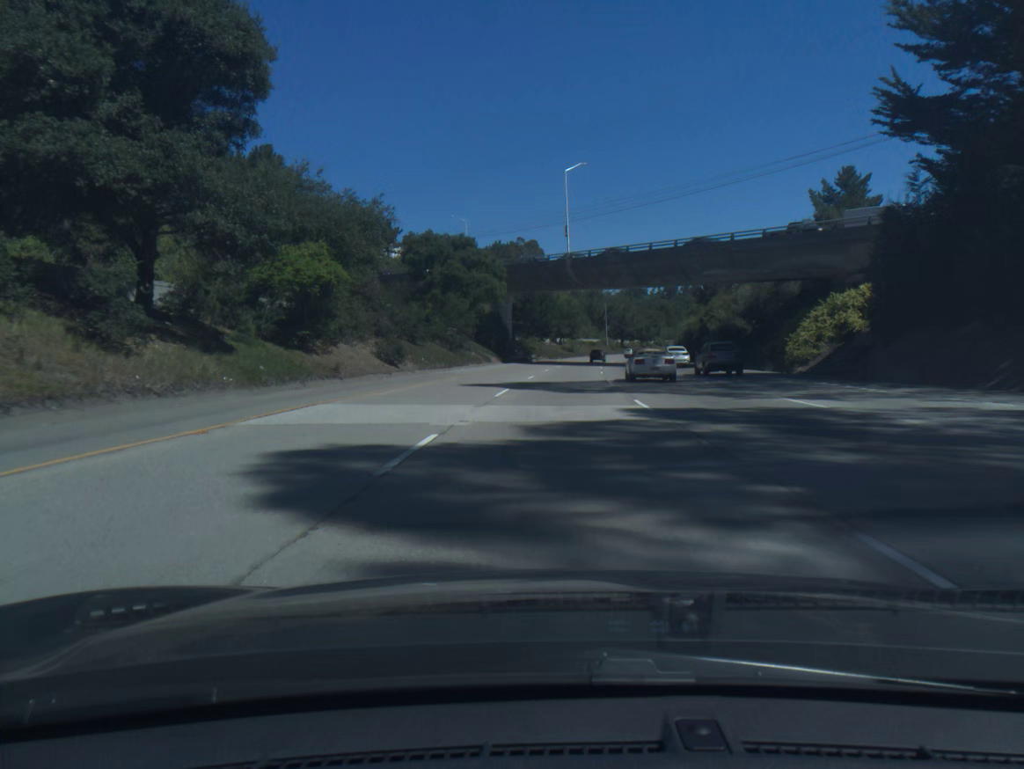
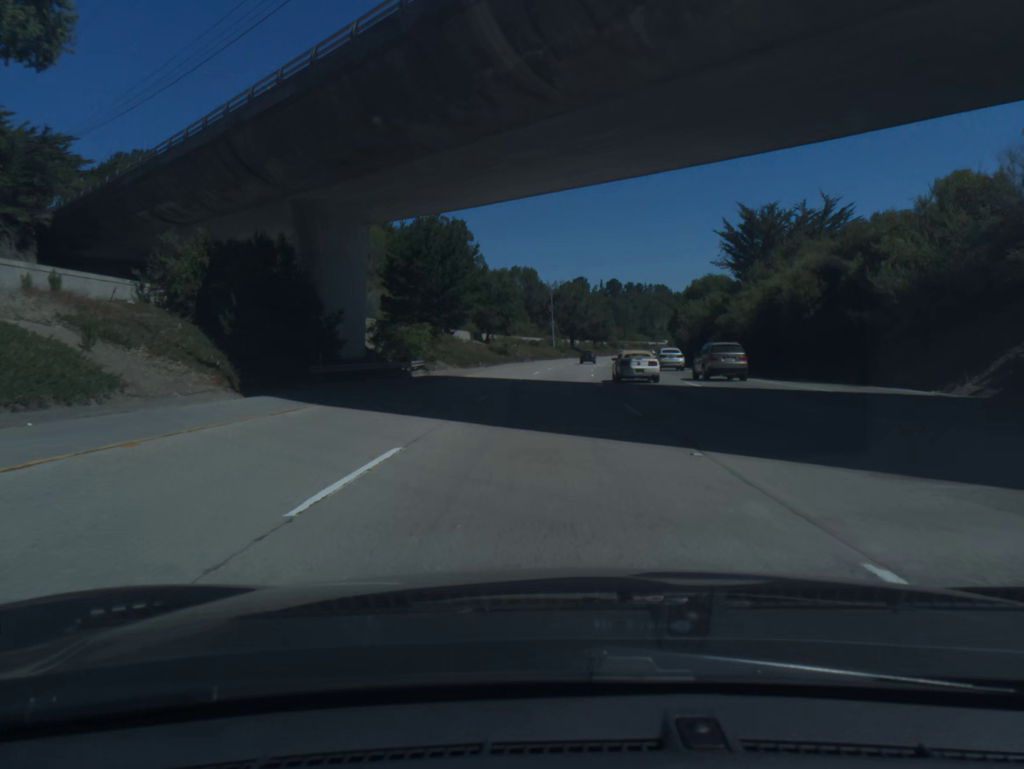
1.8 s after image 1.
(+2.5, +59.5) m; +5°
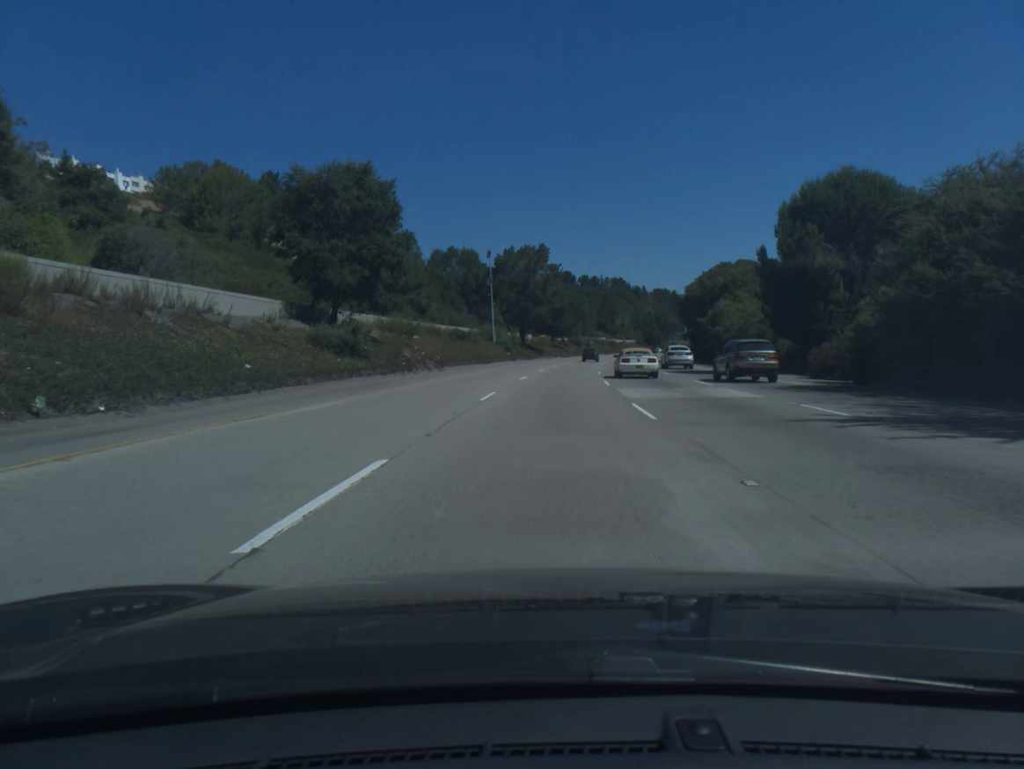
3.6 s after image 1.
(+1.8, +59.6) m; +4°
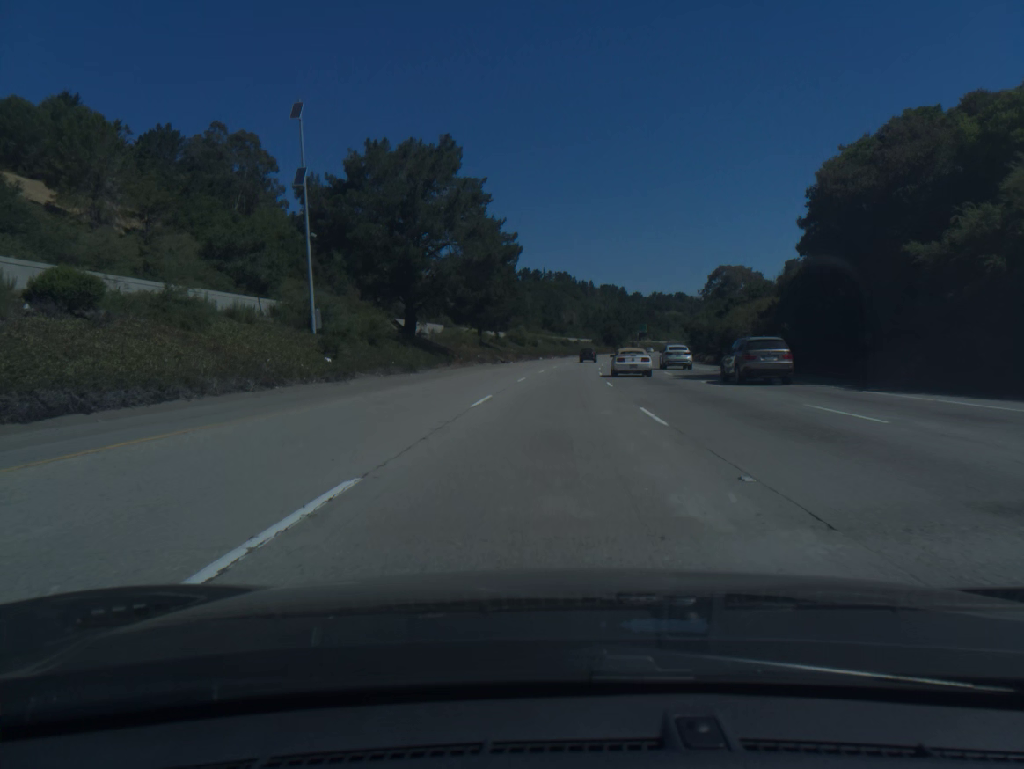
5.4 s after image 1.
(+2.3, +59.5) m; +4°
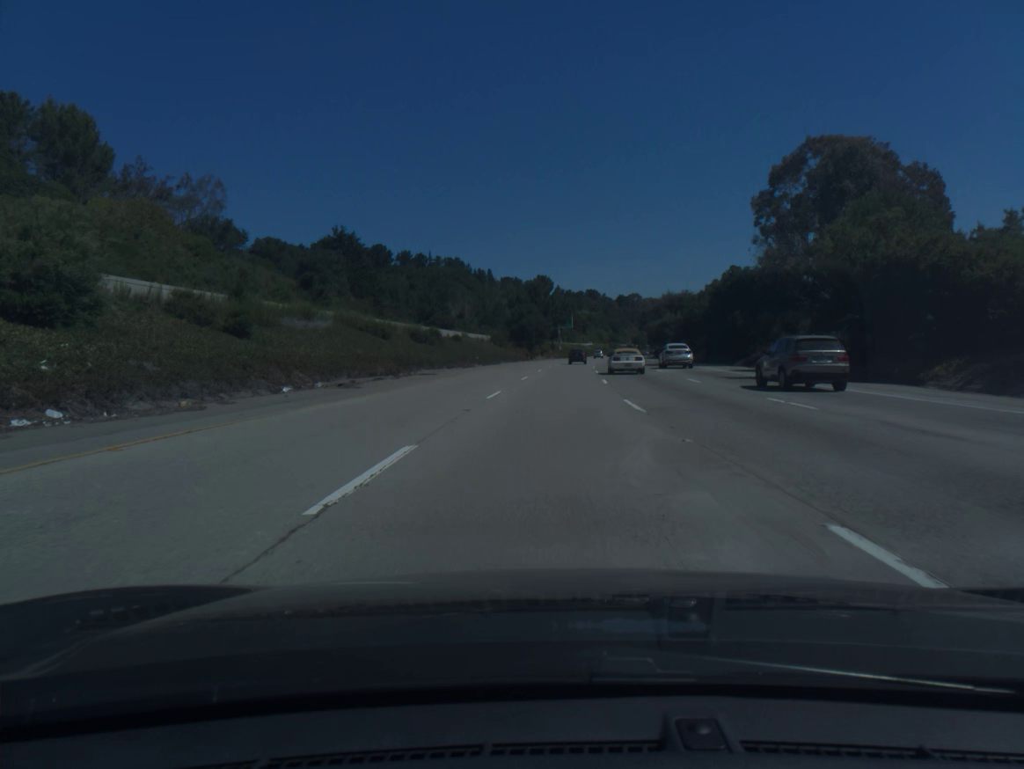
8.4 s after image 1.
(+6.1, +99.1) m; +7°
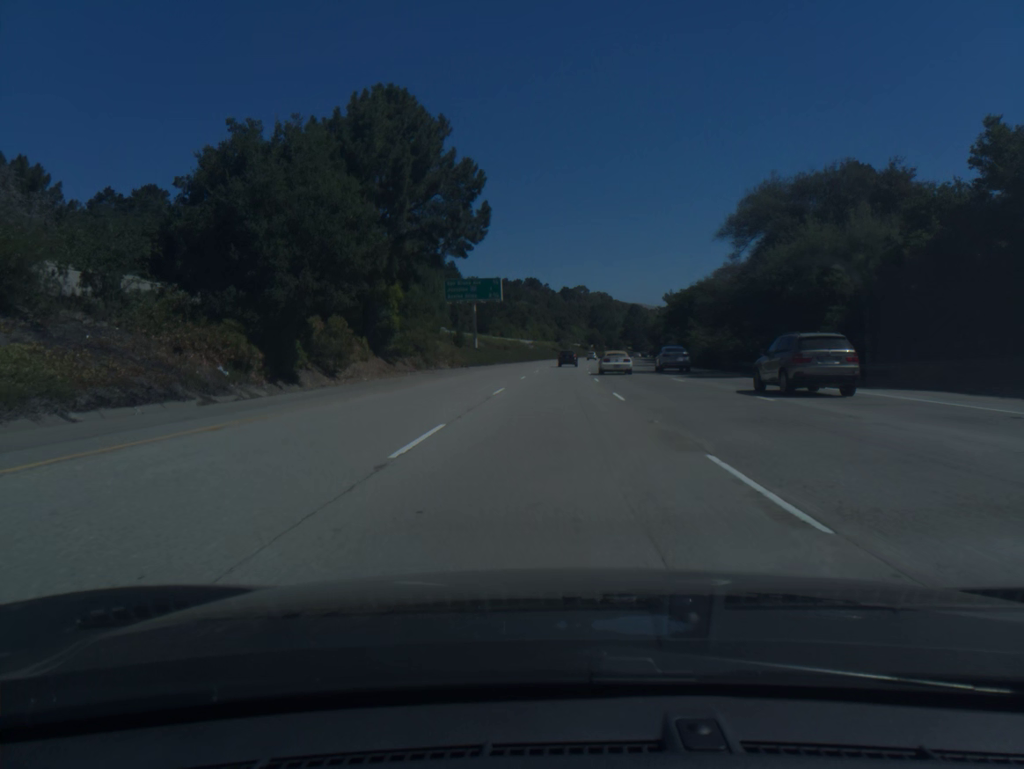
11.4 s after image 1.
(+4.5, +99.2) m; +5°
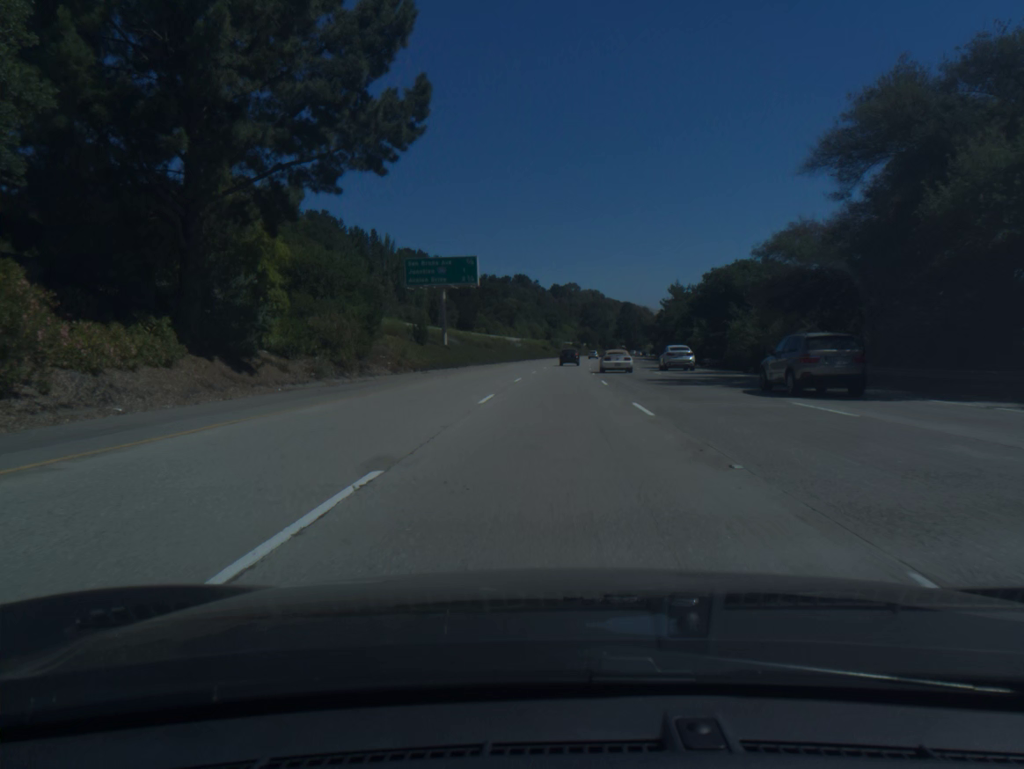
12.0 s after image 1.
(+0.1, +19.9) m; +1°
